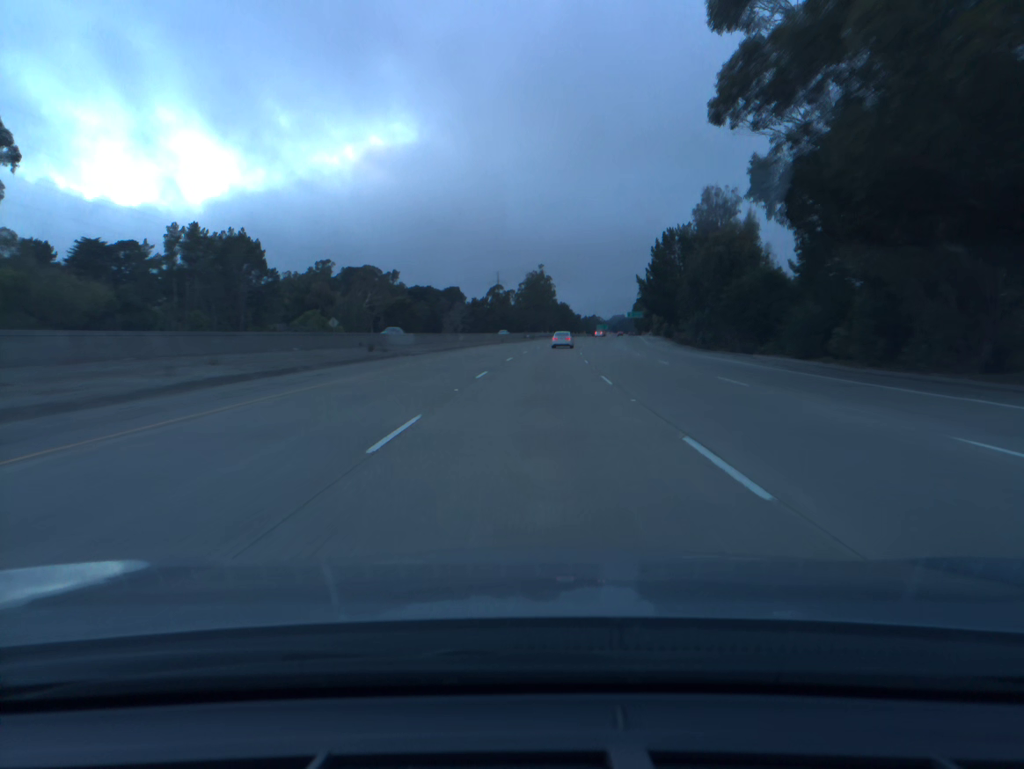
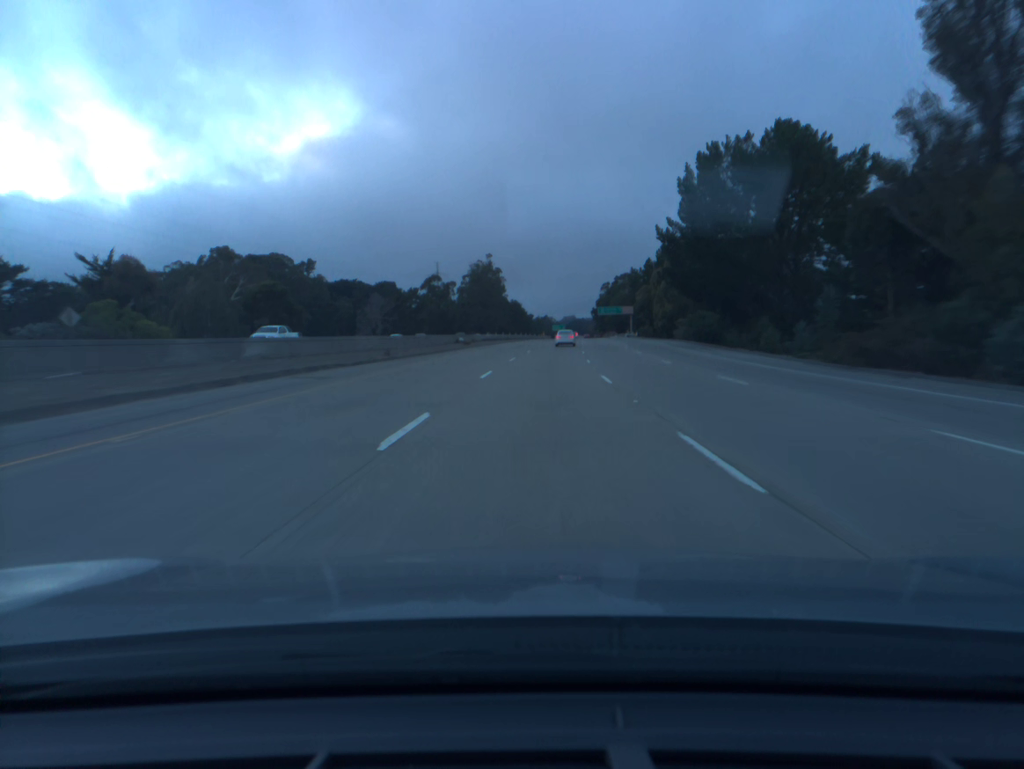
(+1.8, +57.9) m; +4°
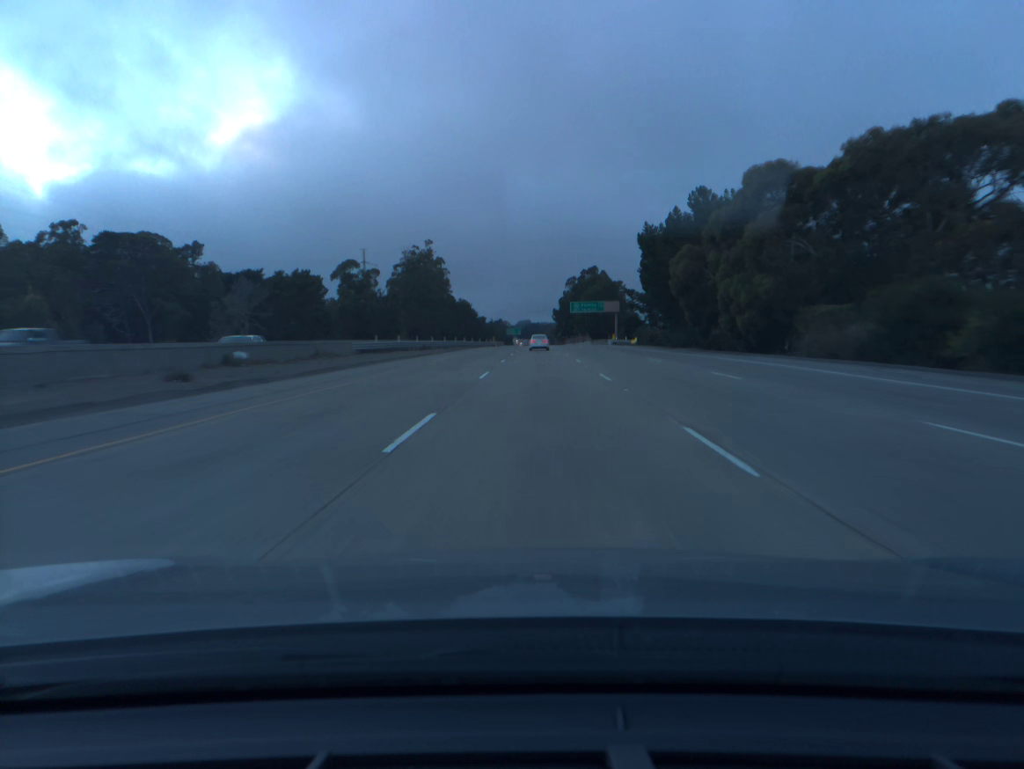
(+1.8, +58.1) m; +3°
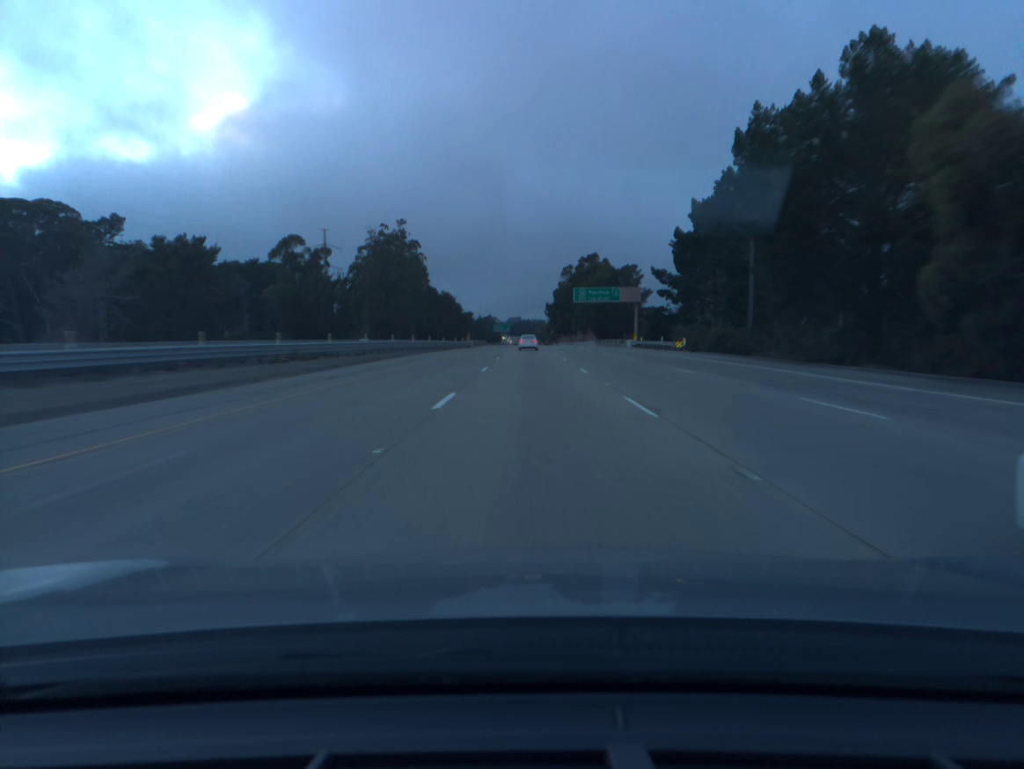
(+0.3, +38.9) m; +1°
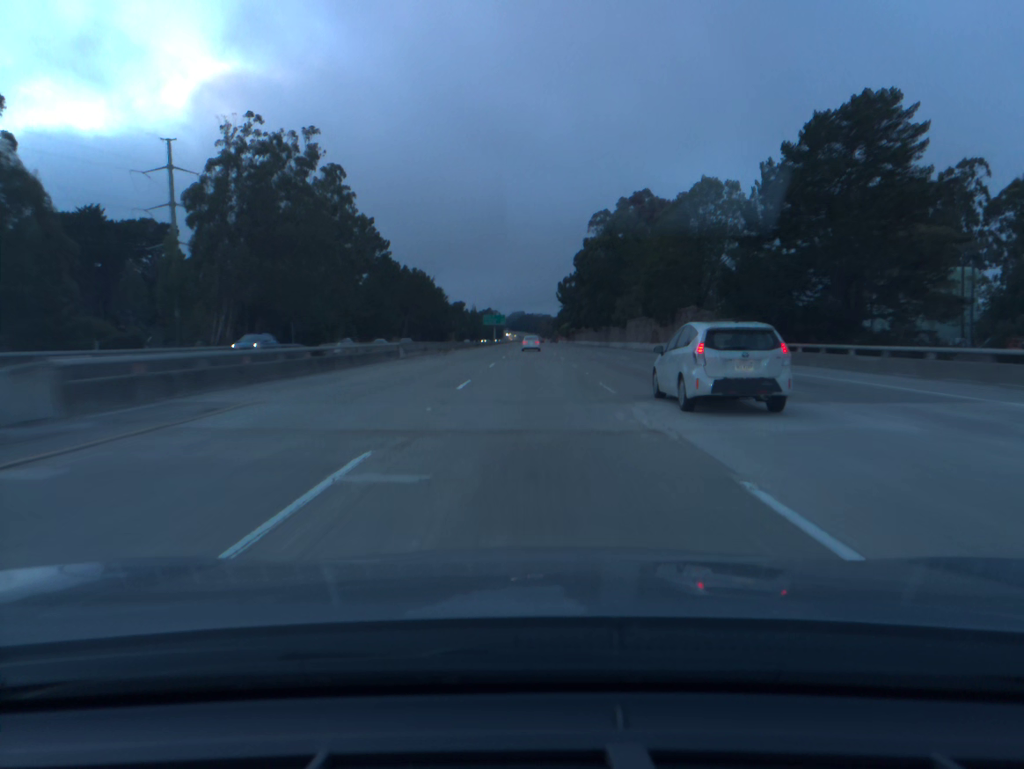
(-0.2, +97.4) m; 0°
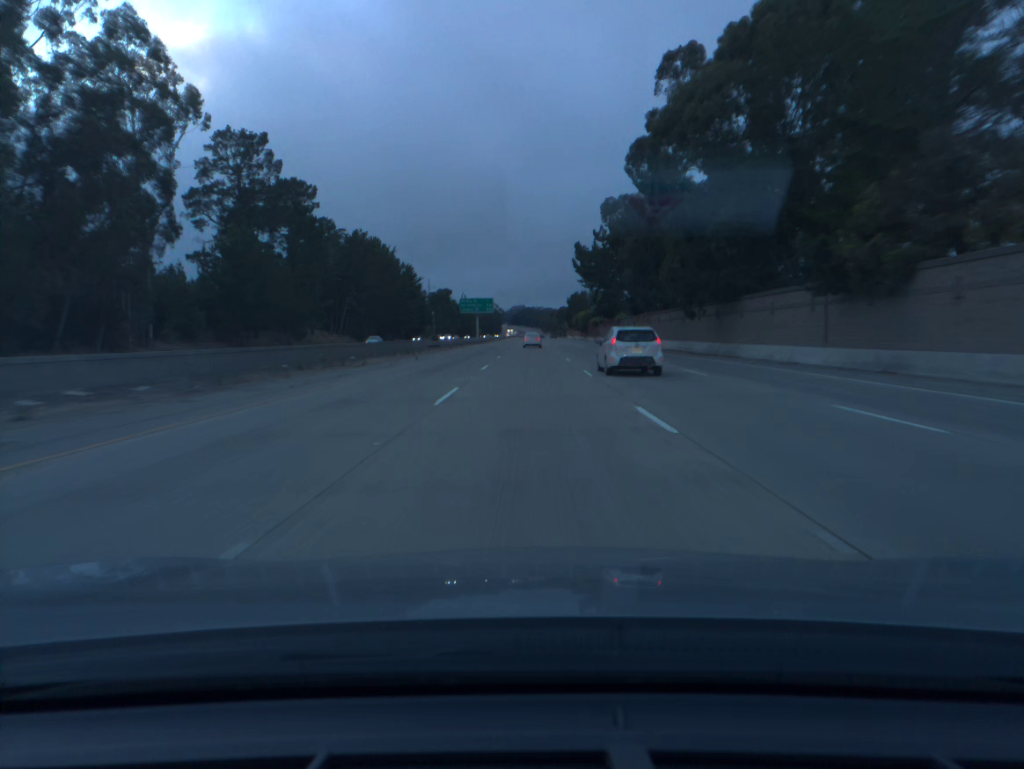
(+0.1, +77.8) m; 0°
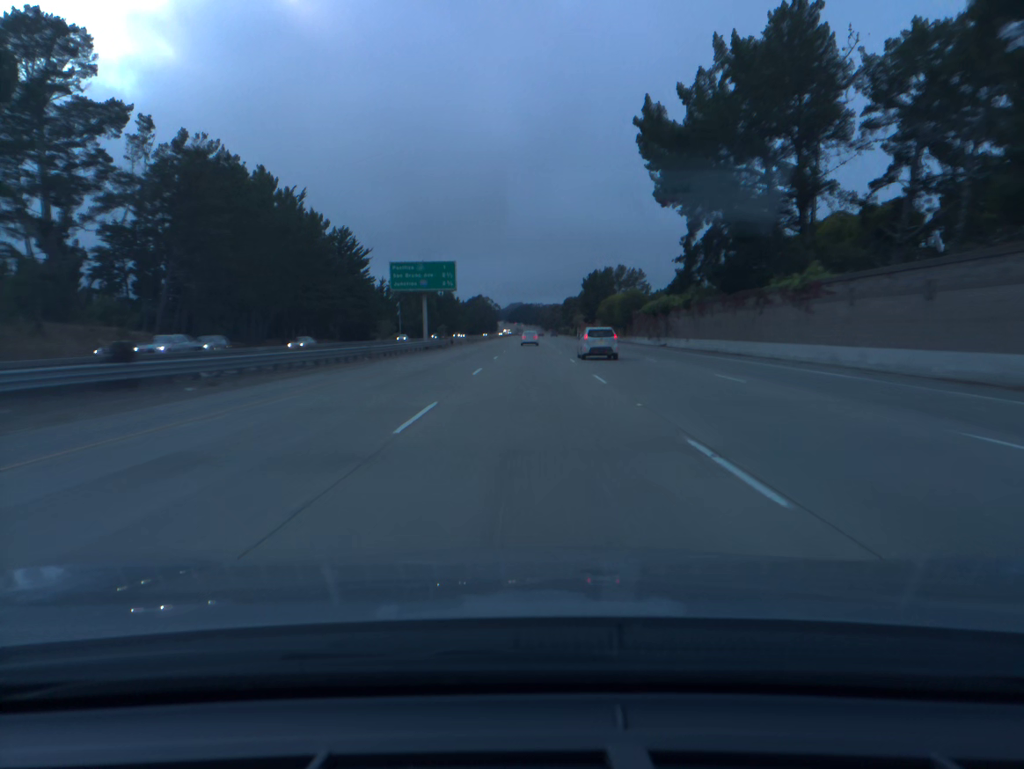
(0.0, +77.7) m; 0°
